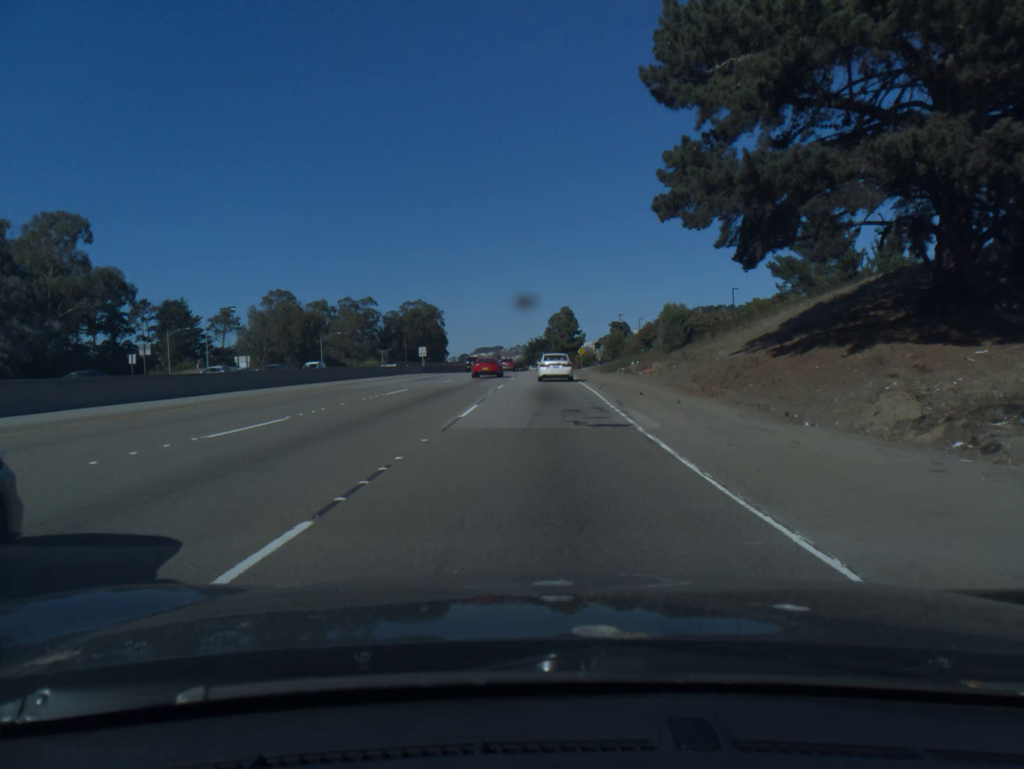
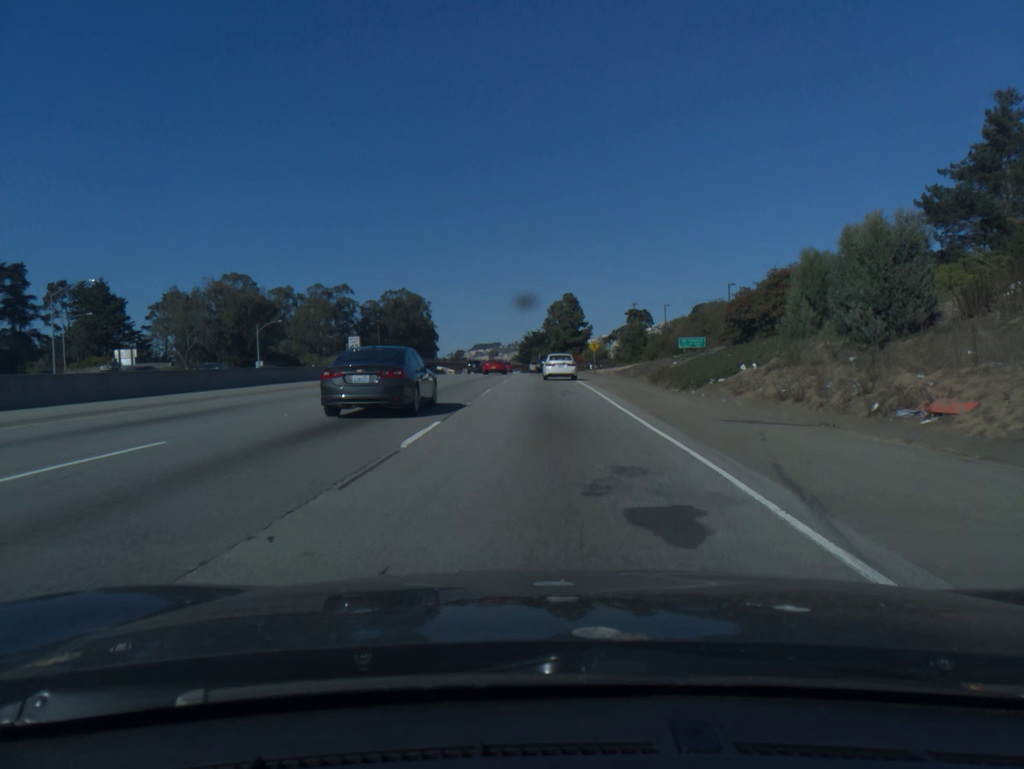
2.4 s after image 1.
(0.0, +35.1) m; 0°
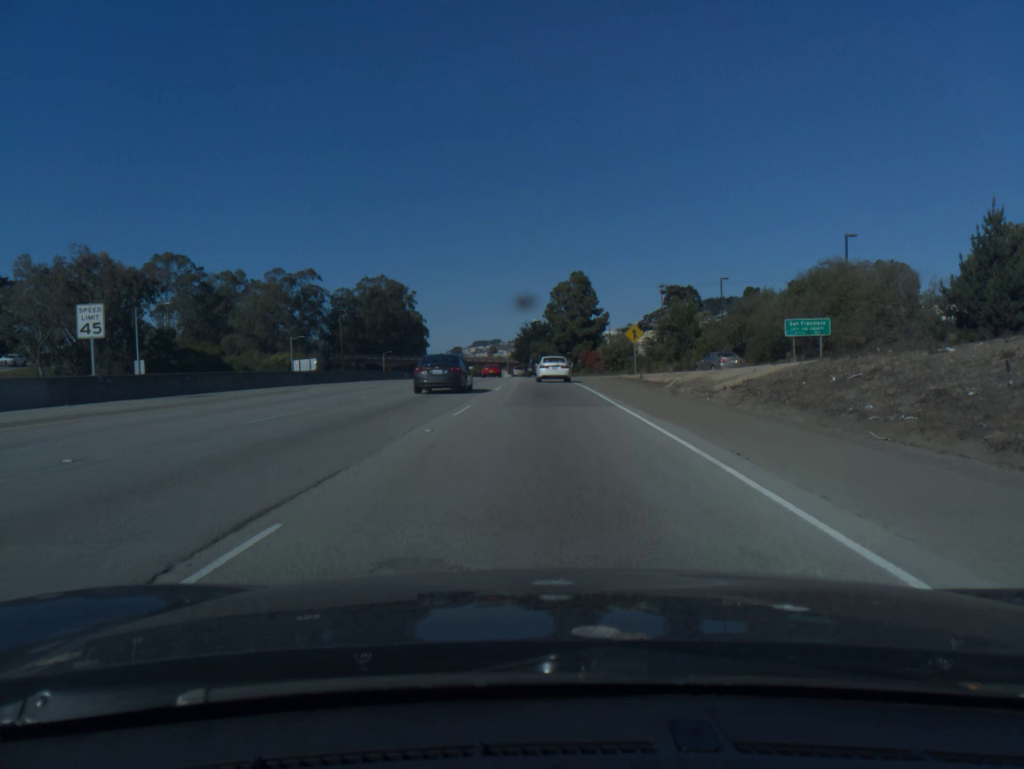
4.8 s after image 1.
(+0.1, +37.4) m; 0°
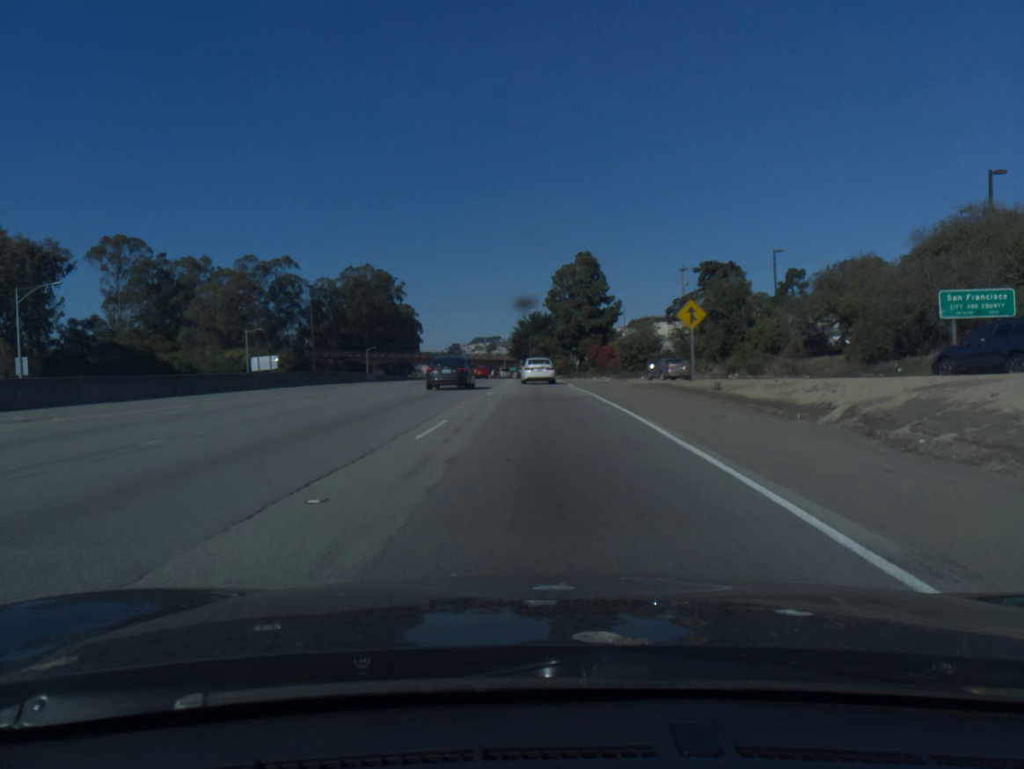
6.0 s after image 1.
(0.0, +19.3) m; 0°
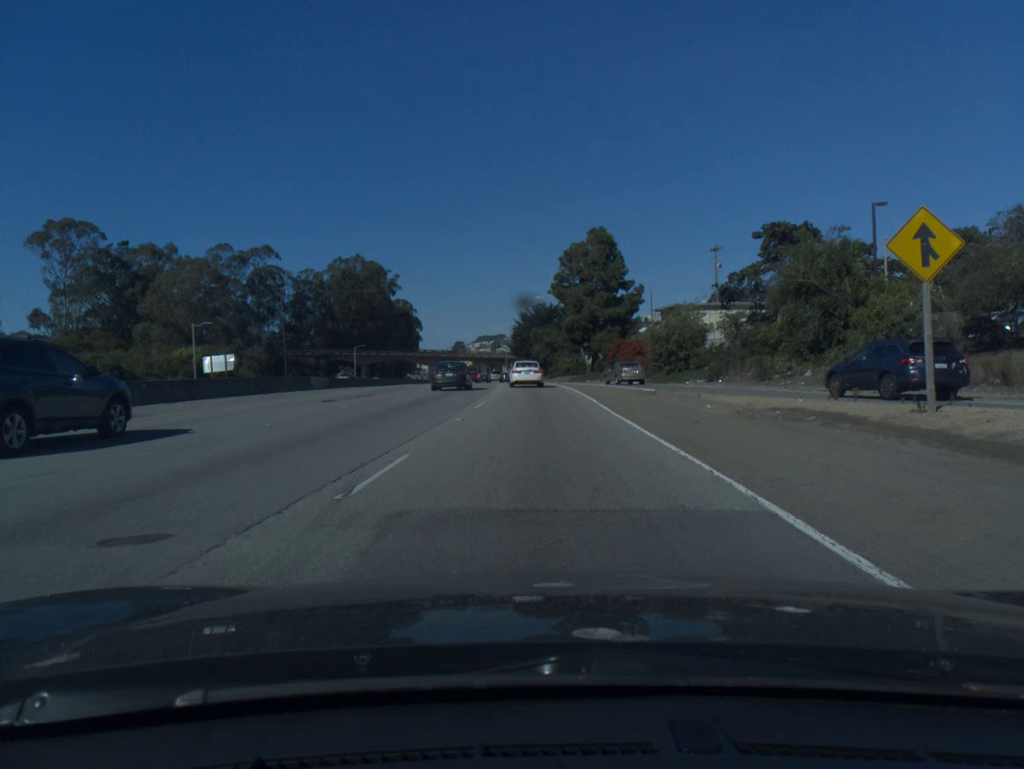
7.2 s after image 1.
(0.0, +19.6) m; 0°
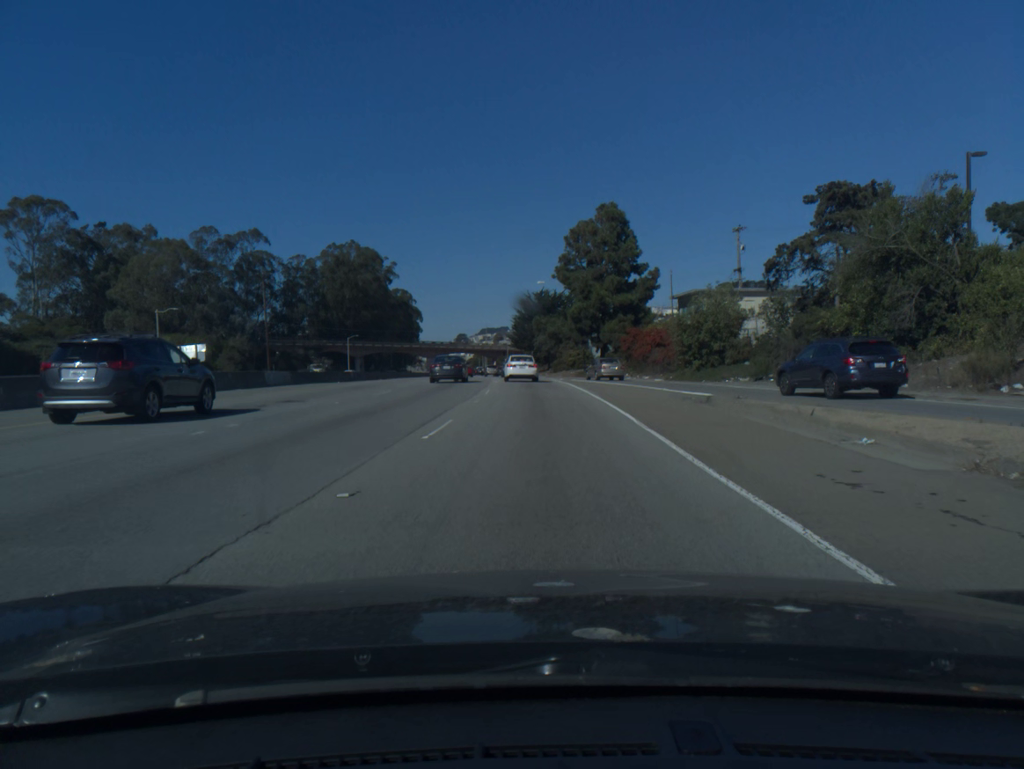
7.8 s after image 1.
(0.0, +9.9) m; 0°
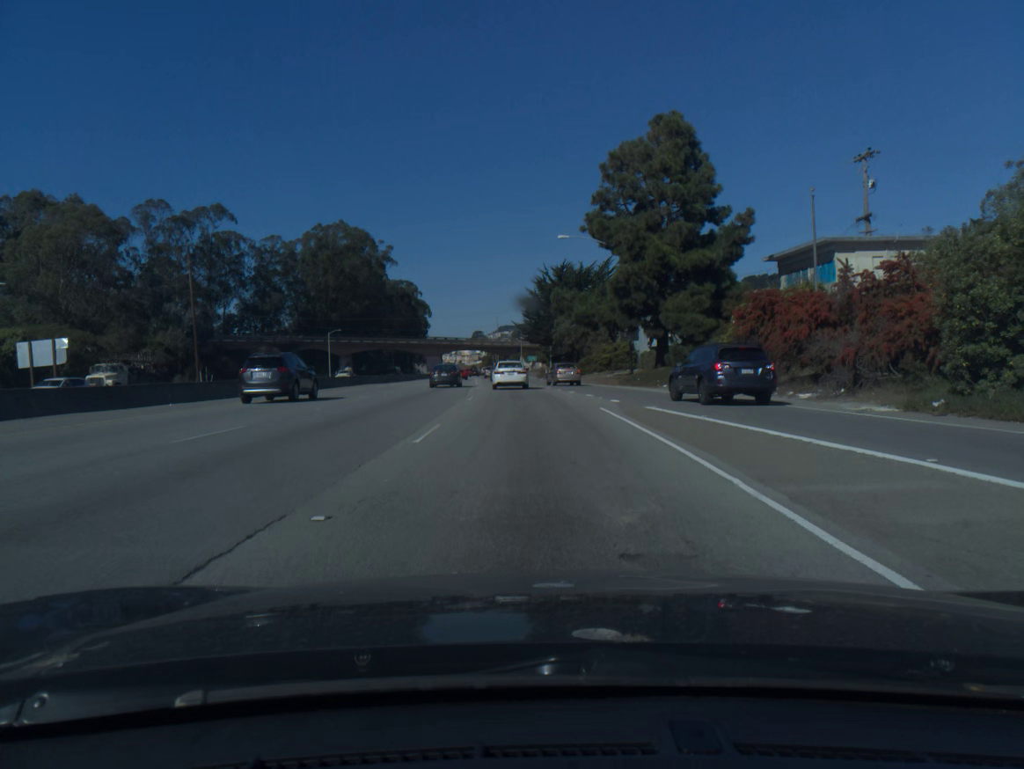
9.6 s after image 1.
(-0.3, +29.7) m; -1°
